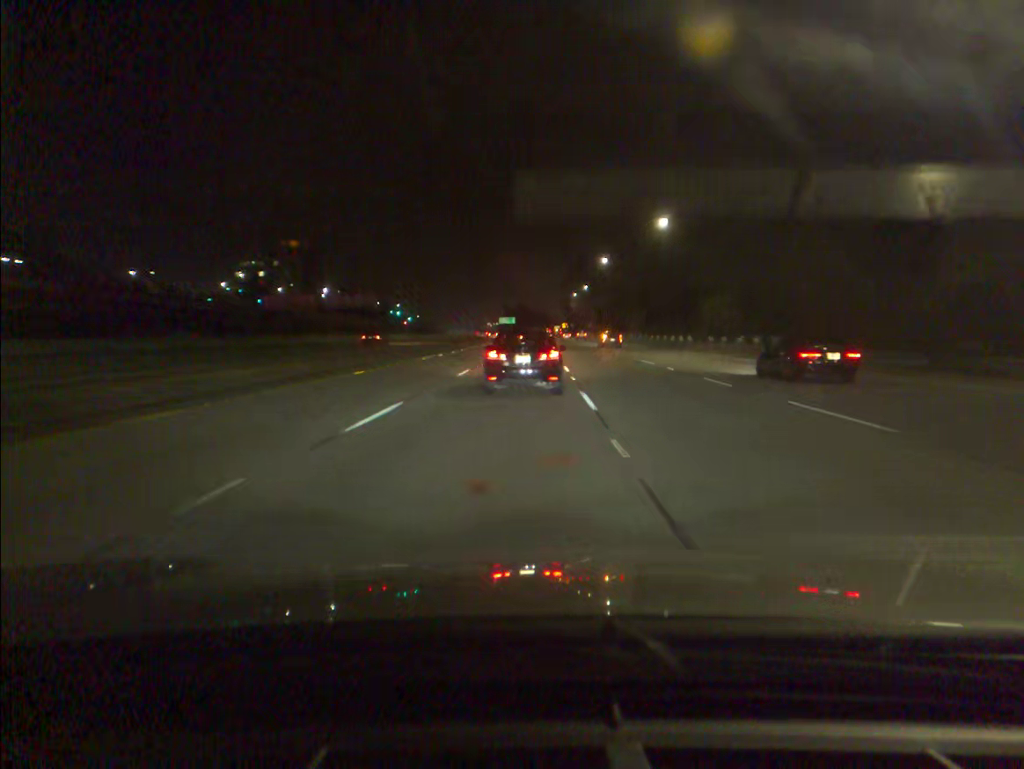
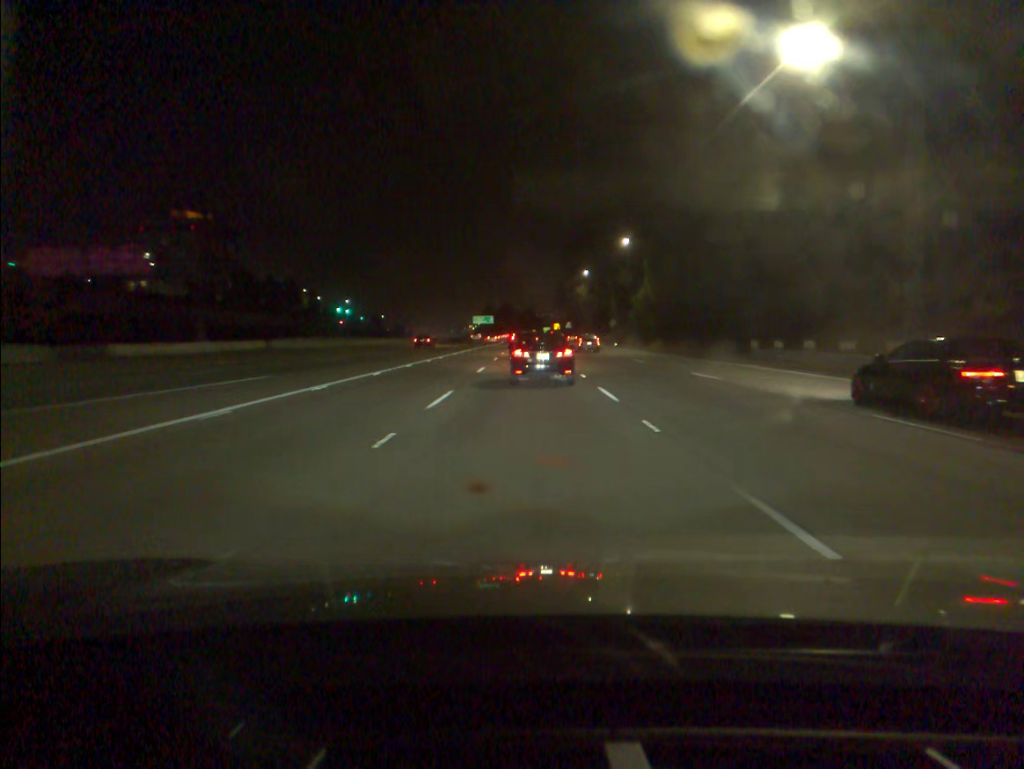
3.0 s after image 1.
(+0.9, +83.6) m; +1°
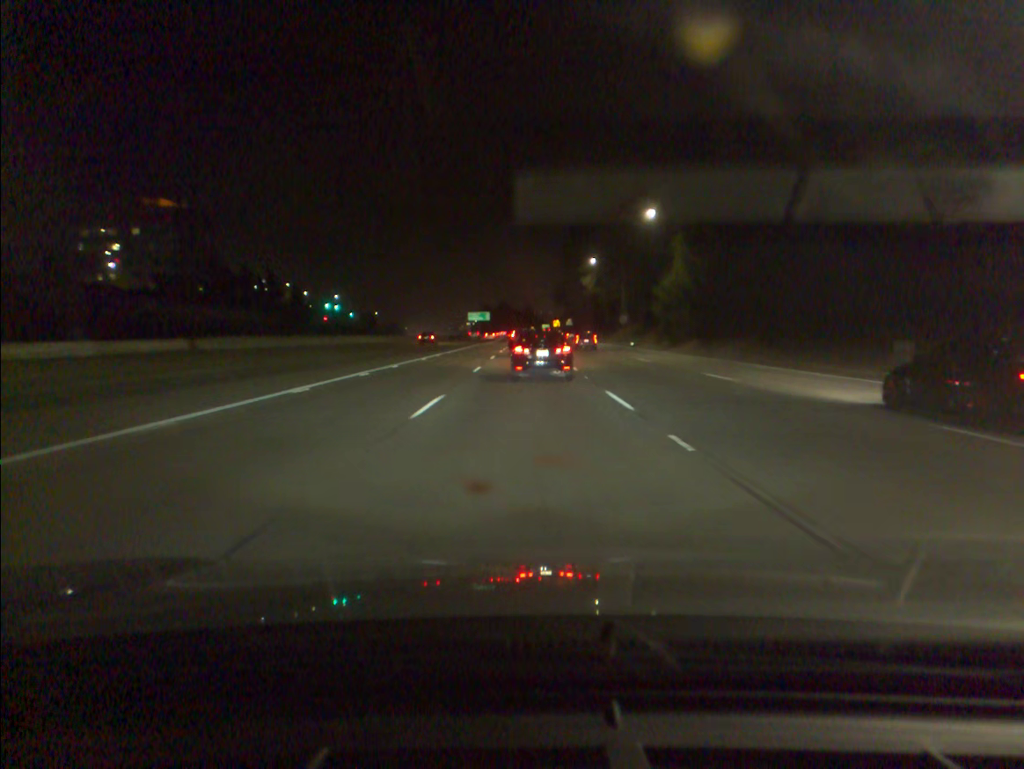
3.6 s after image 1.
(0.0, +16.7) m; 0°
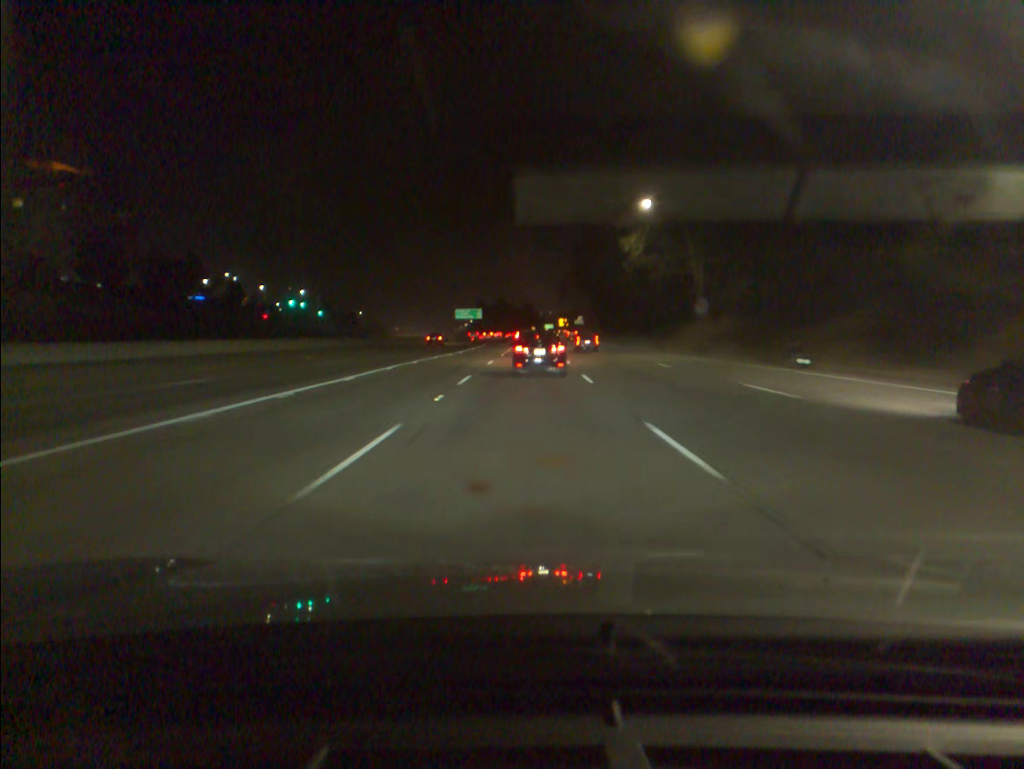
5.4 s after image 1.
(+0.2, +49.2) m; 0°
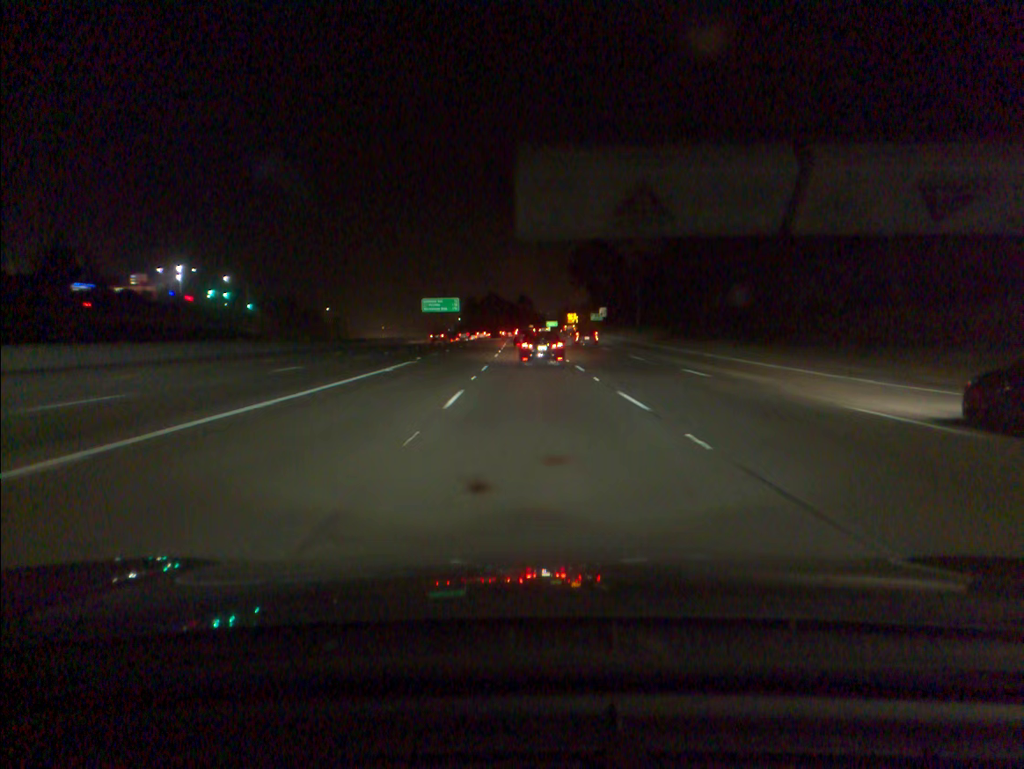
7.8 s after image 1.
(0.0, +64.9) m; 0°
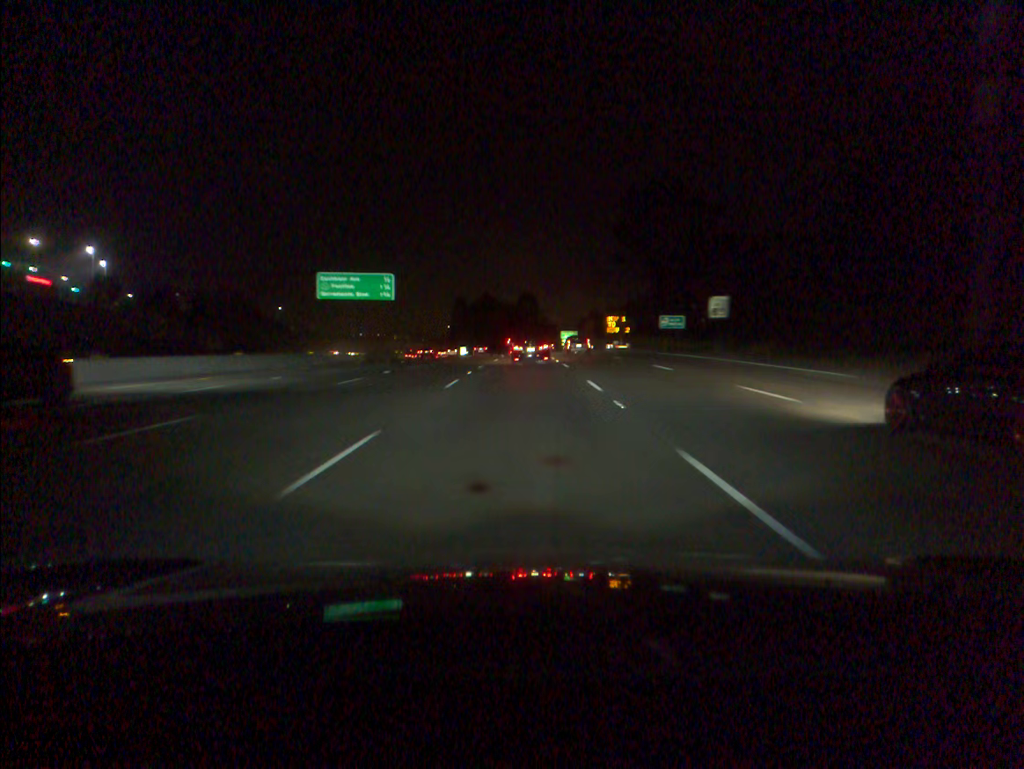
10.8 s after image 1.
(+0.1, +80.8) m; 0°
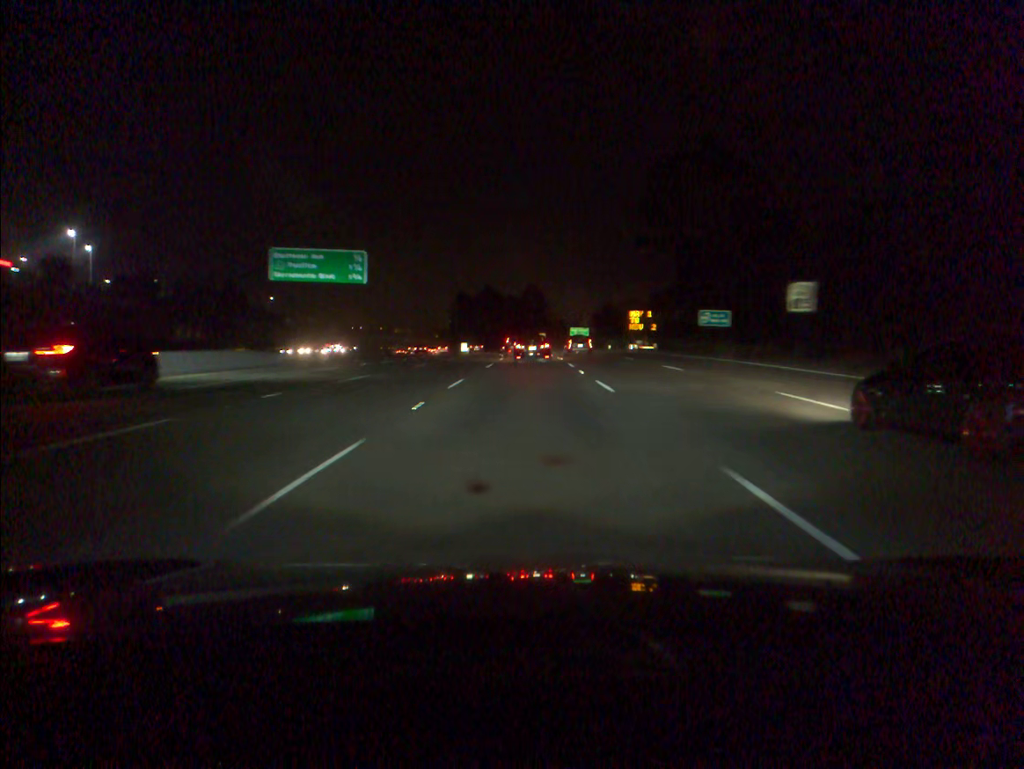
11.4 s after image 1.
(0.0, +15.9) m; 0°
